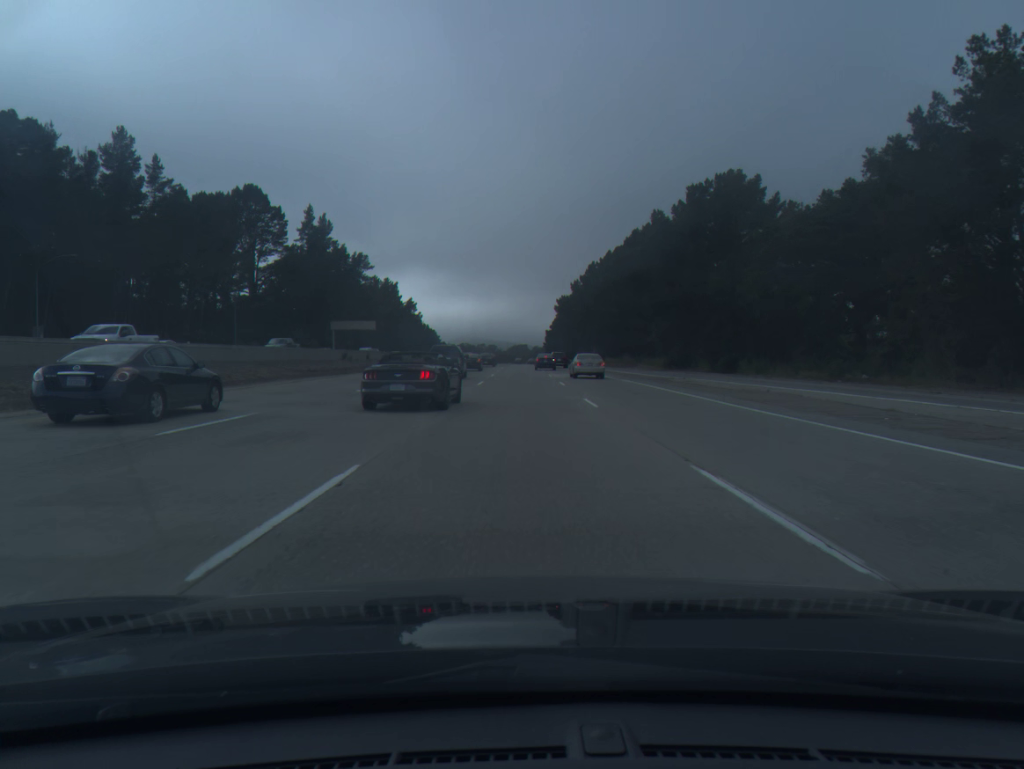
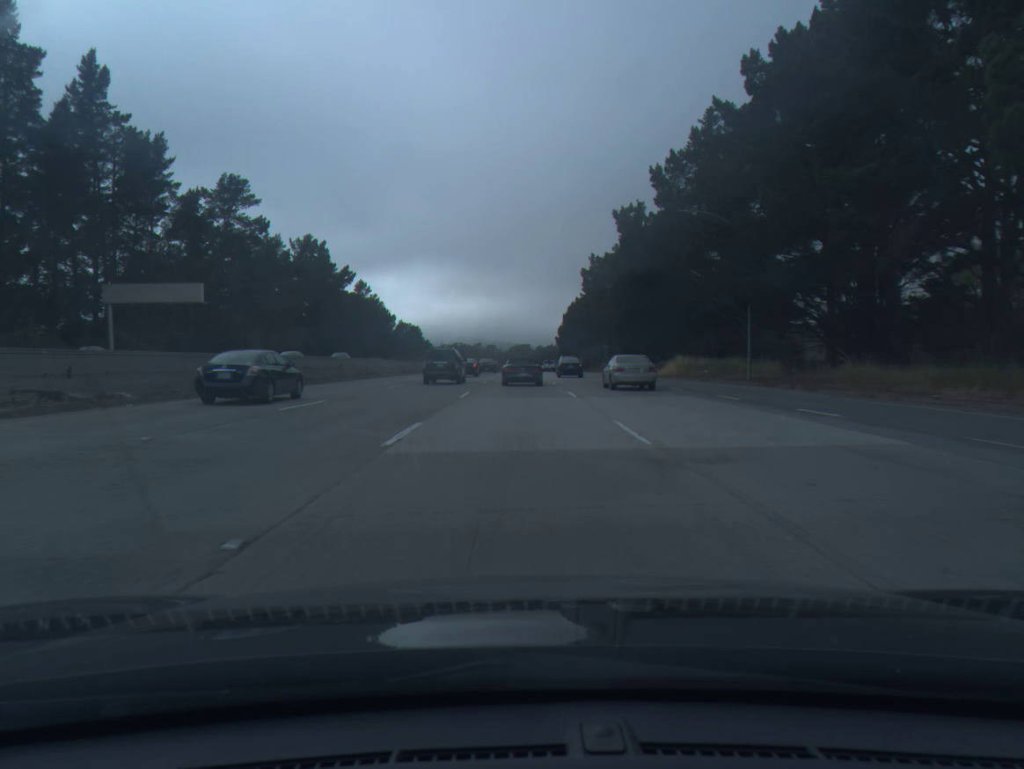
(+0.1, +95.8) m; 0°
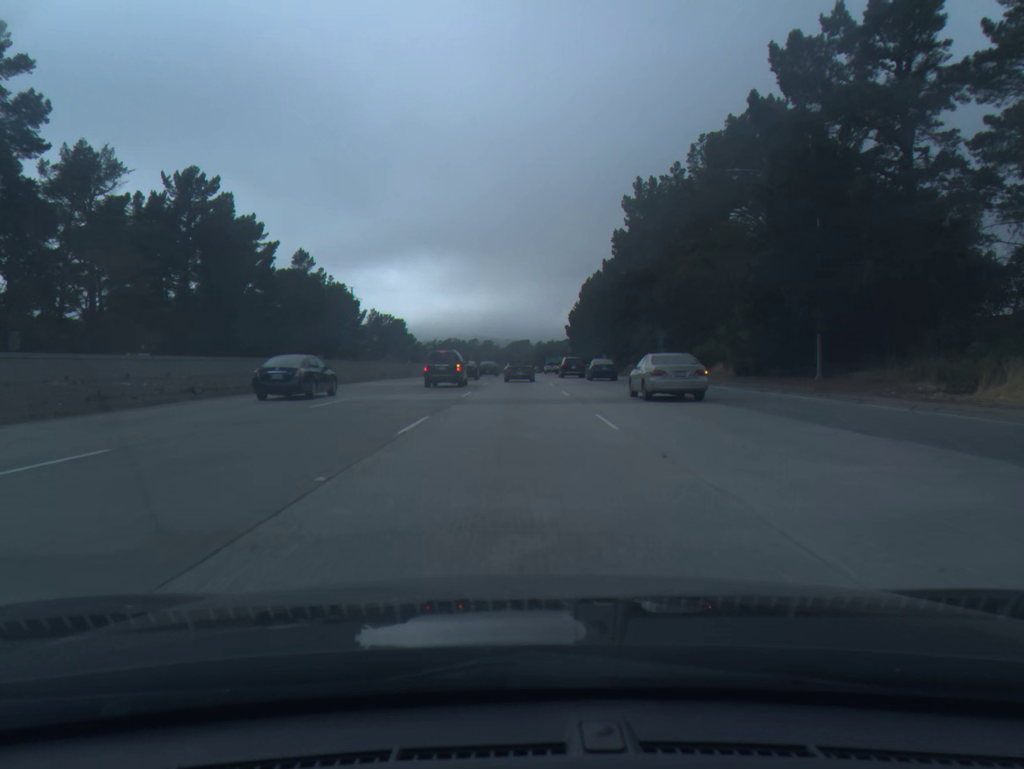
(+0.3, +56.1) m; 0°
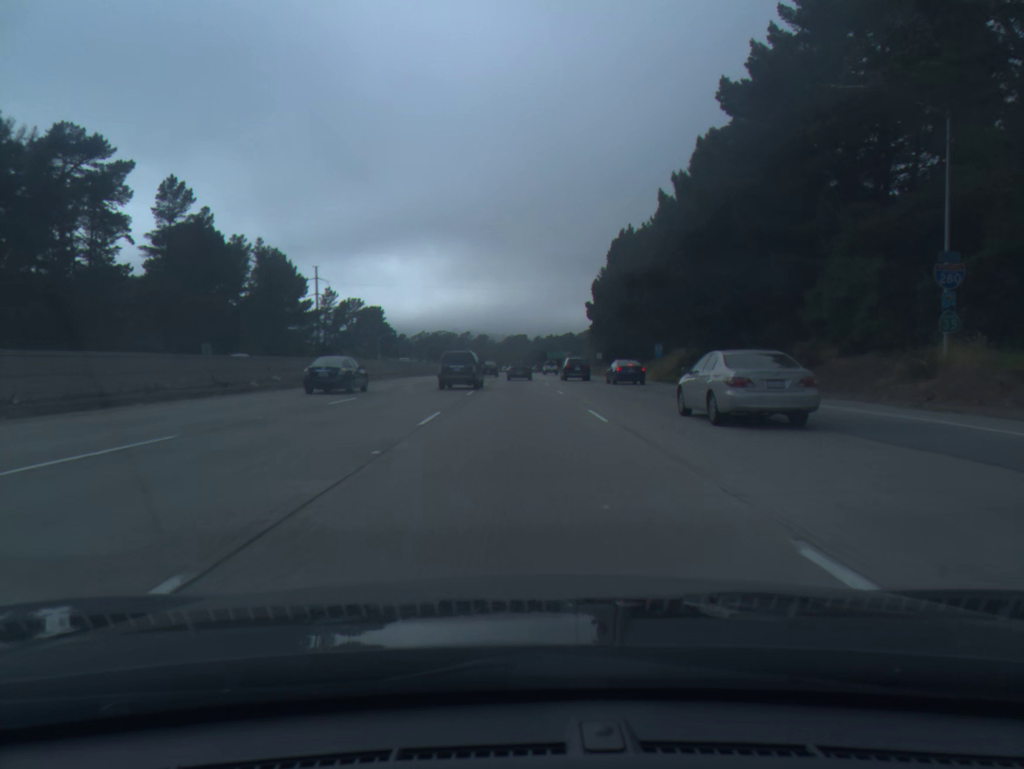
(-0.1, +56.5) m; 0°
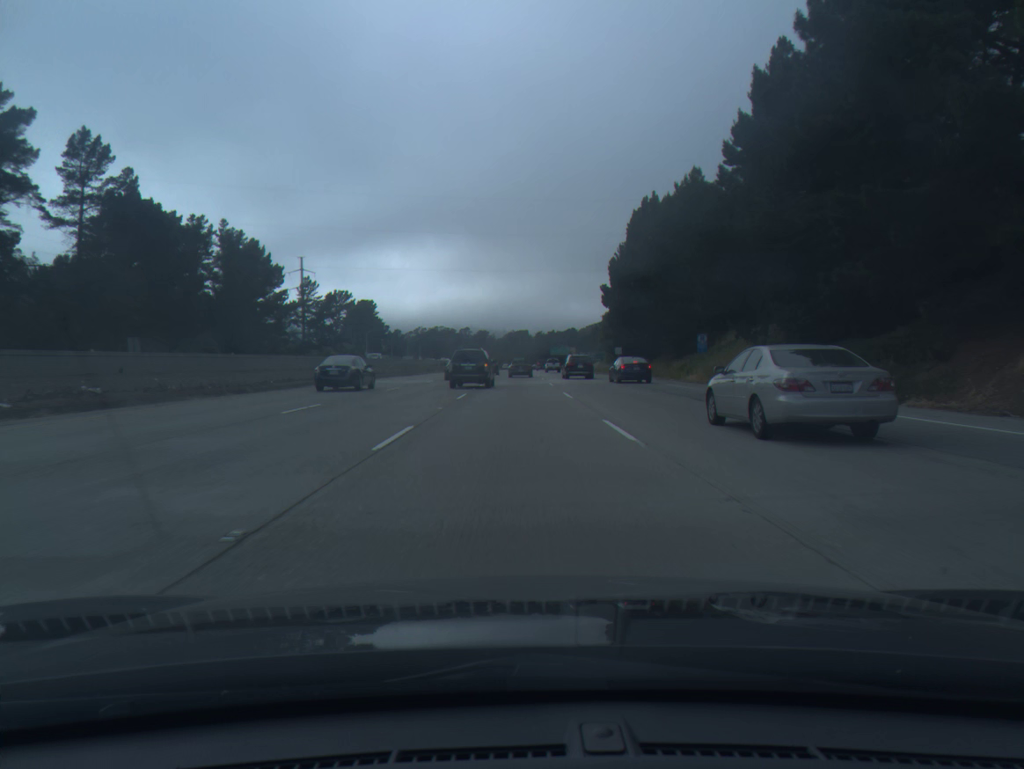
(0.0, +19.0) m; 0°
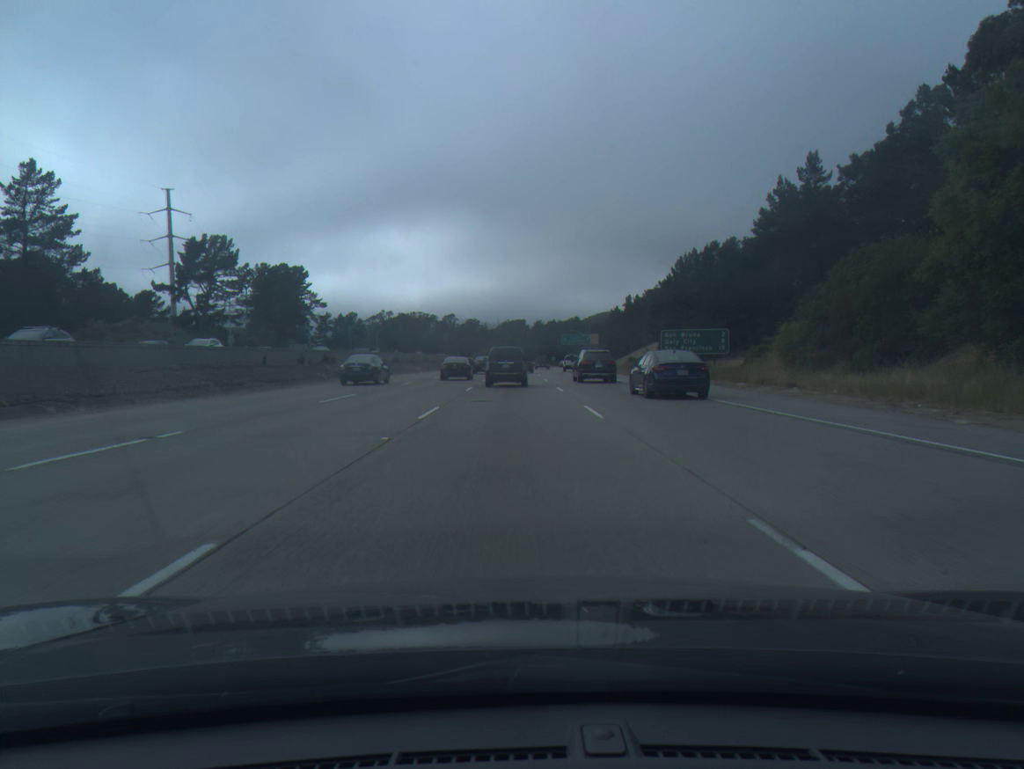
(-0.1, +97.0) m; 0°
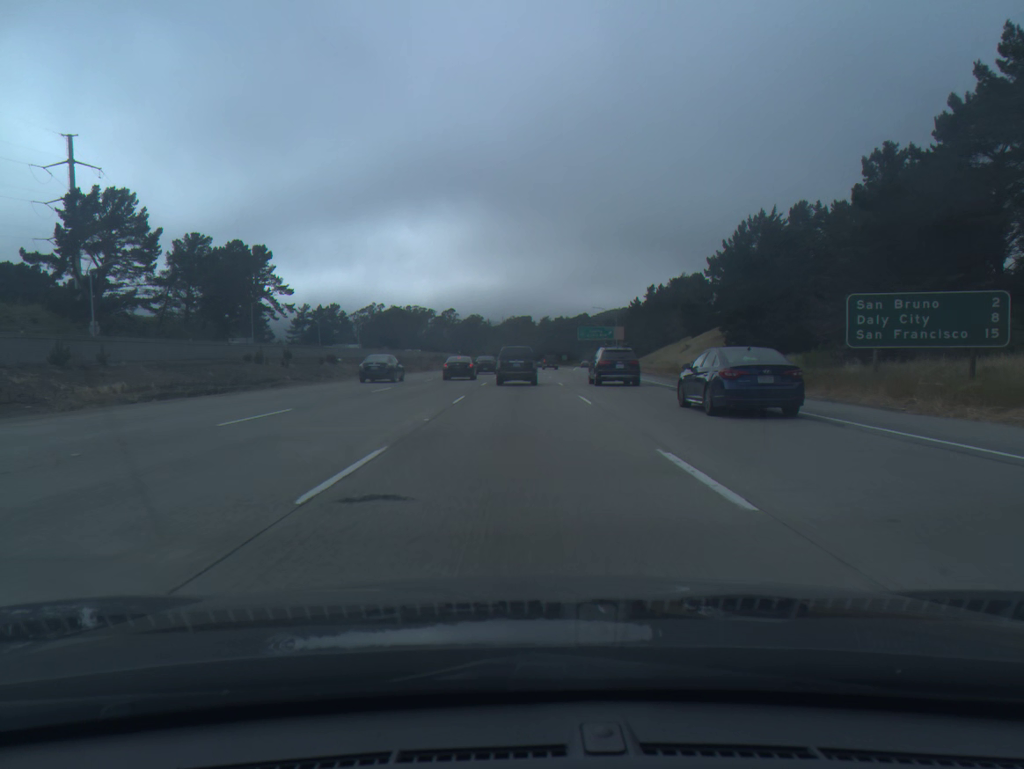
(-0.2, +38.6) m; 0°
